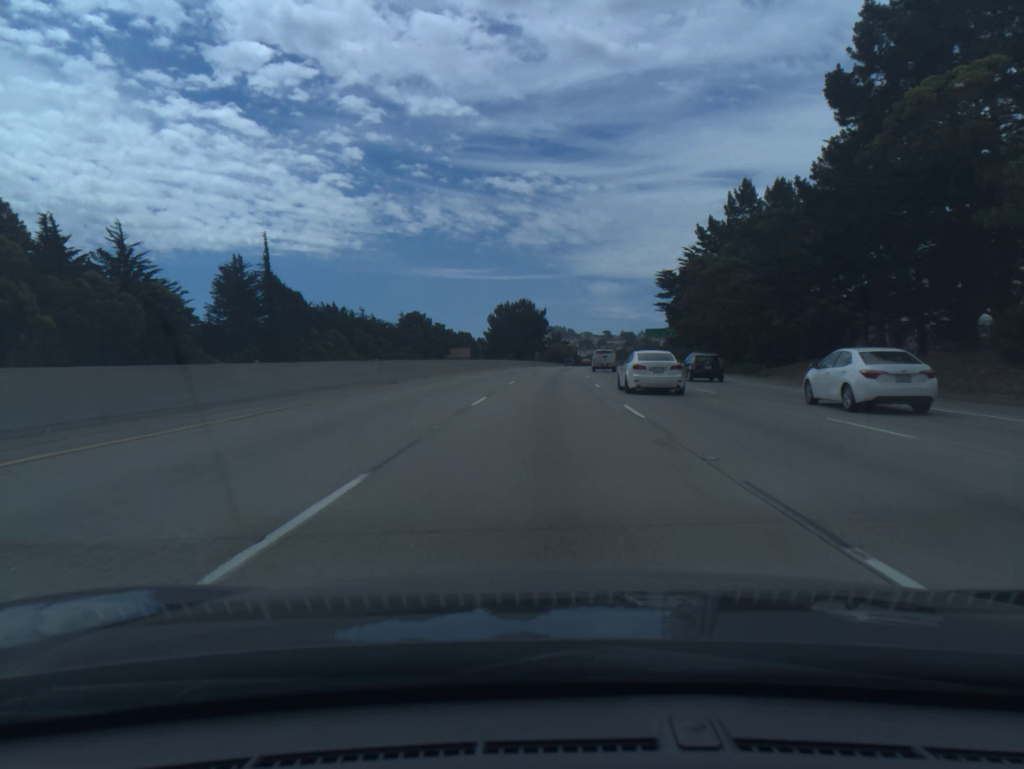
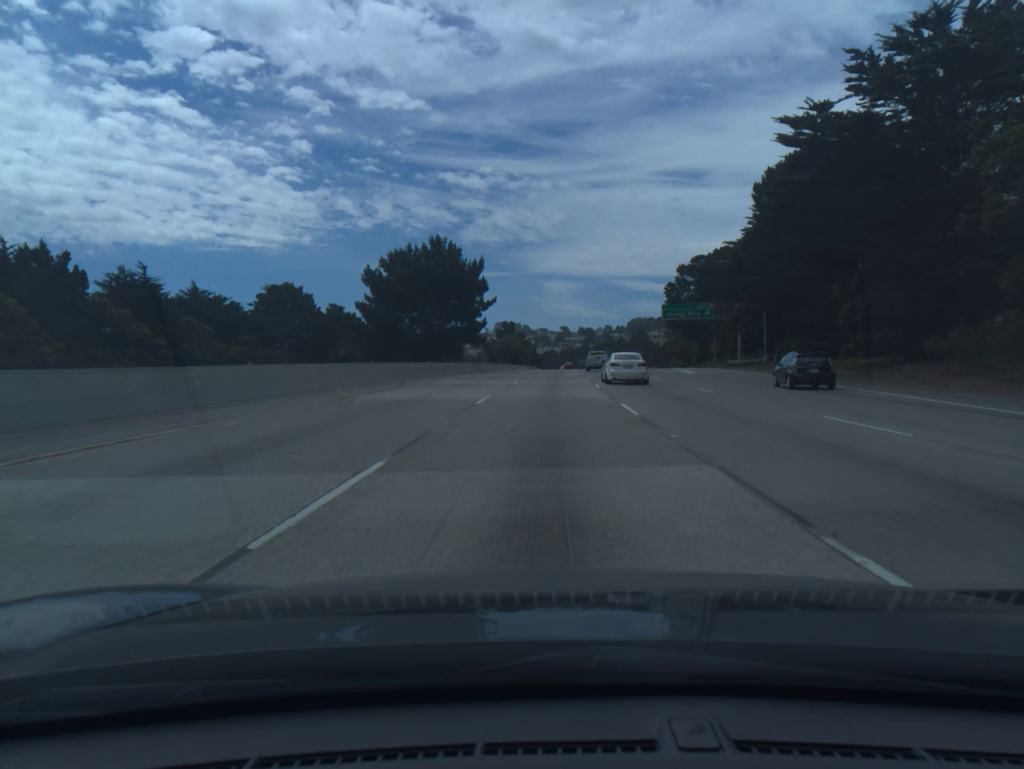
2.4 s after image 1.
(+2.1, +73.1) m; +3°
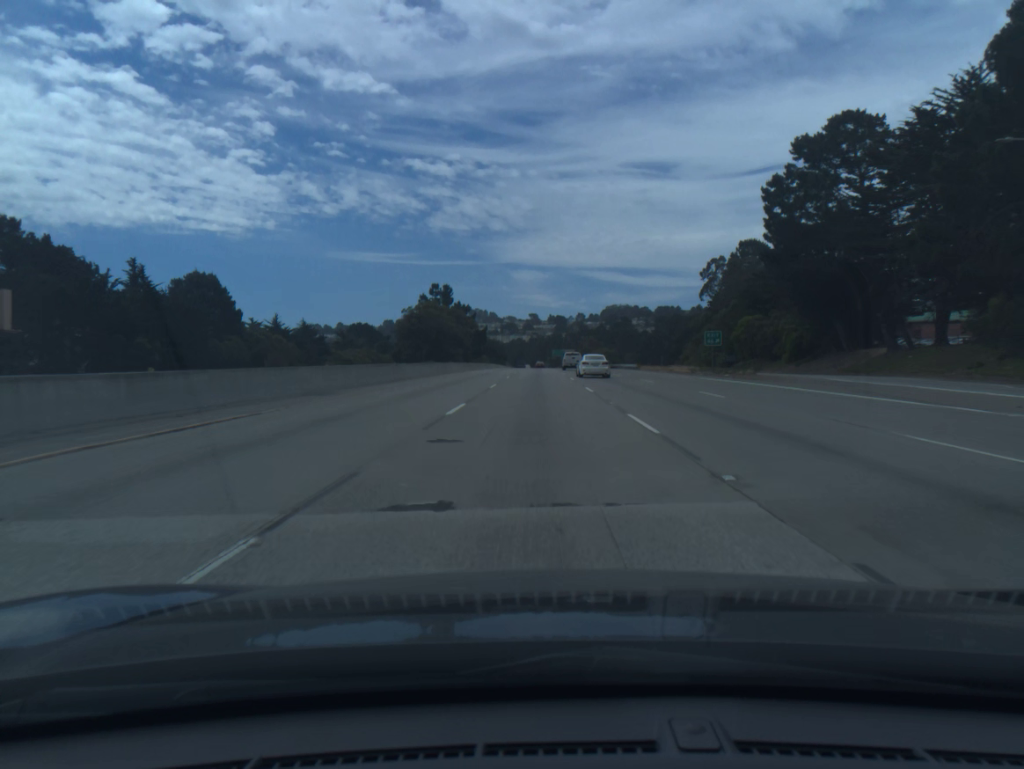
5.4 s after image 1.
(+2.6, +91.8) m; +2°
